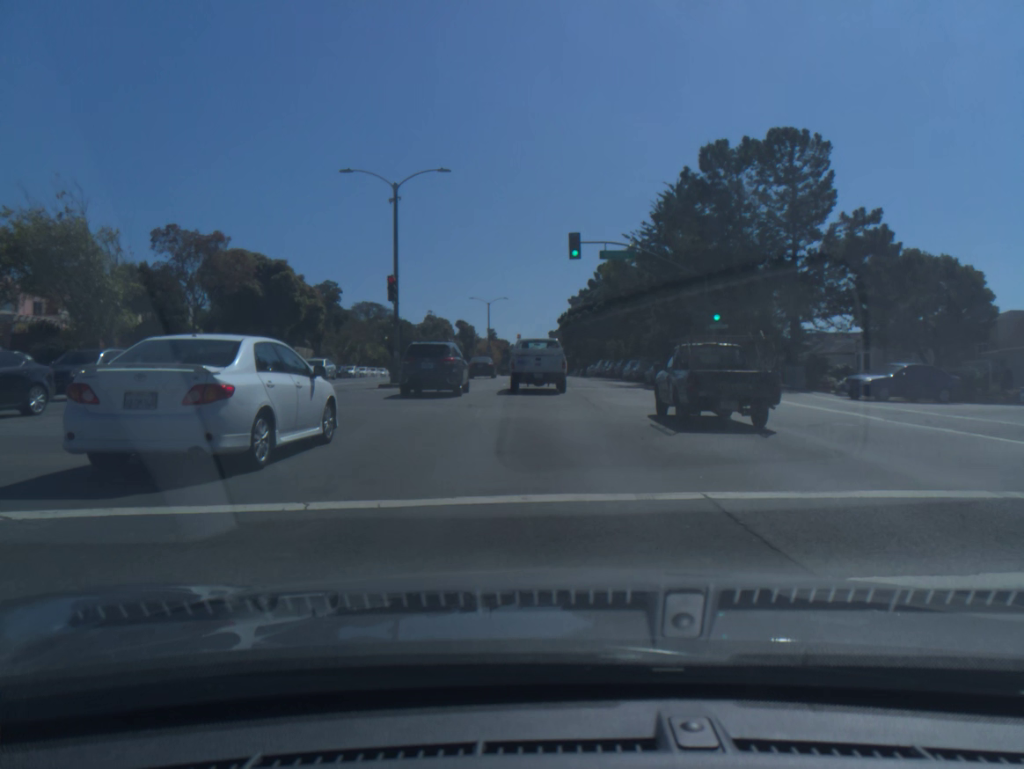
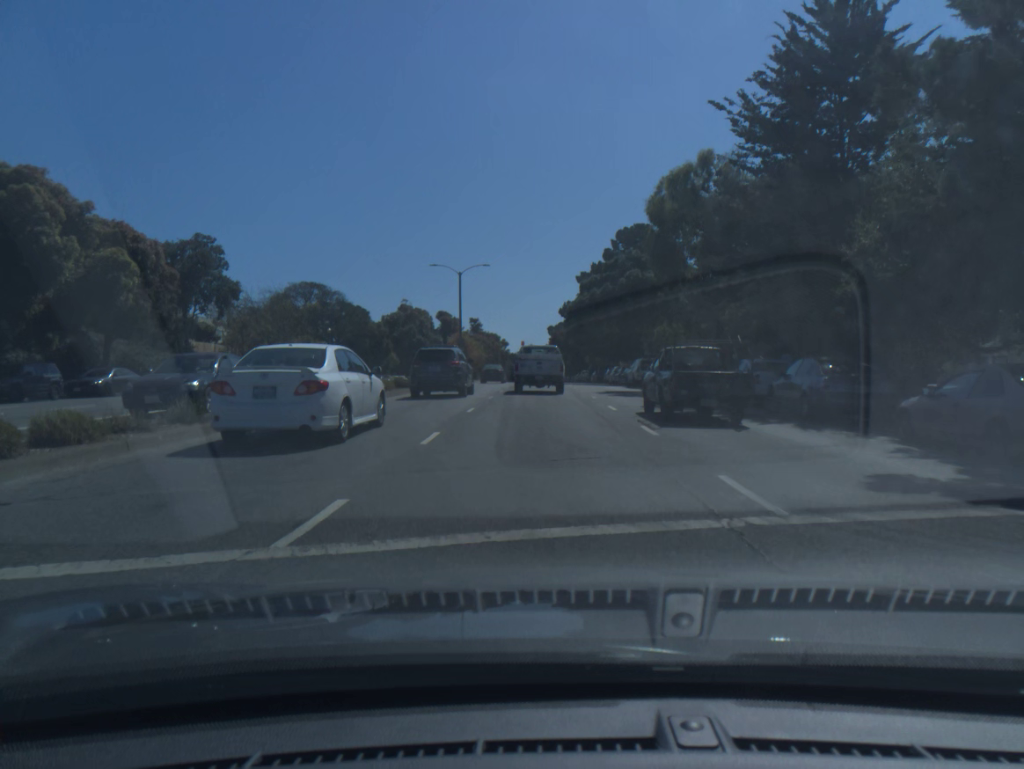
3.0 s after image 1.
(0.0, +30.9) m; 0°
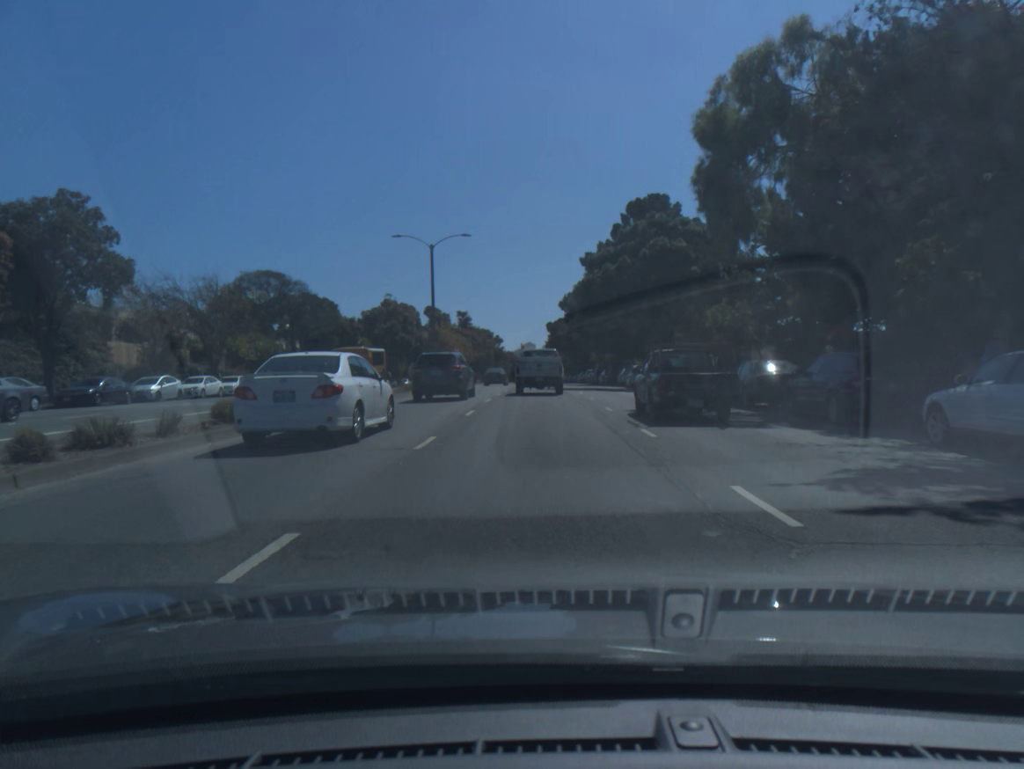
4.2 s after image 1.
(0.0, +14.3) m; 0°
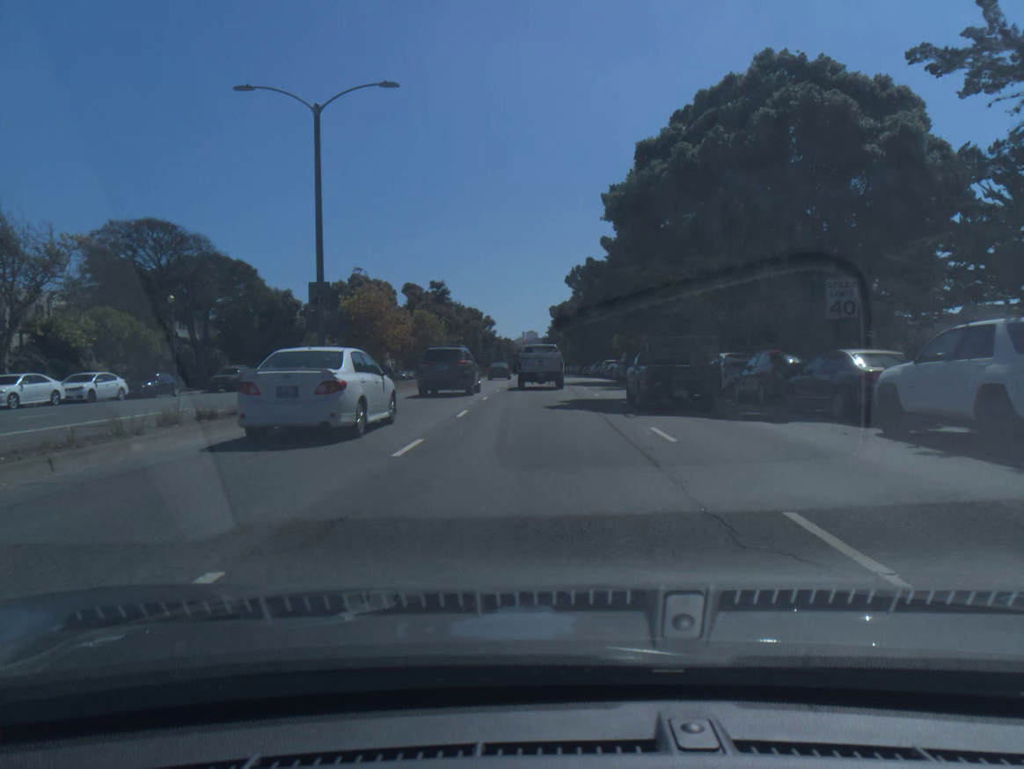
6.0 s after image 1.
(-0.1, +23.7) m; 0°
